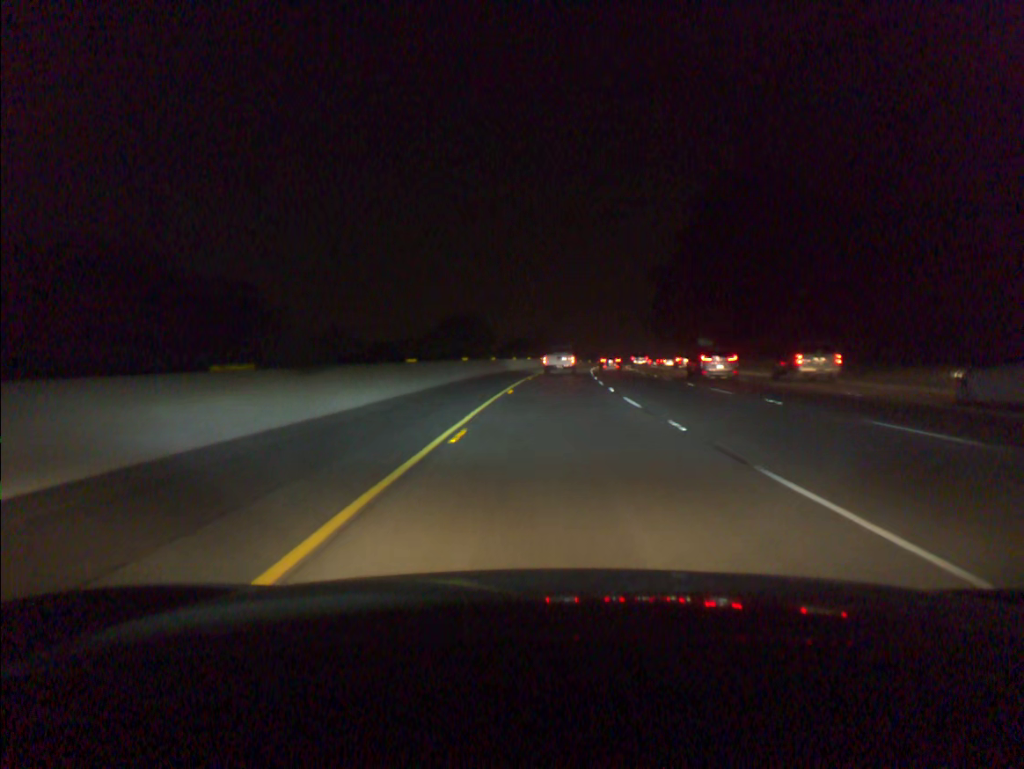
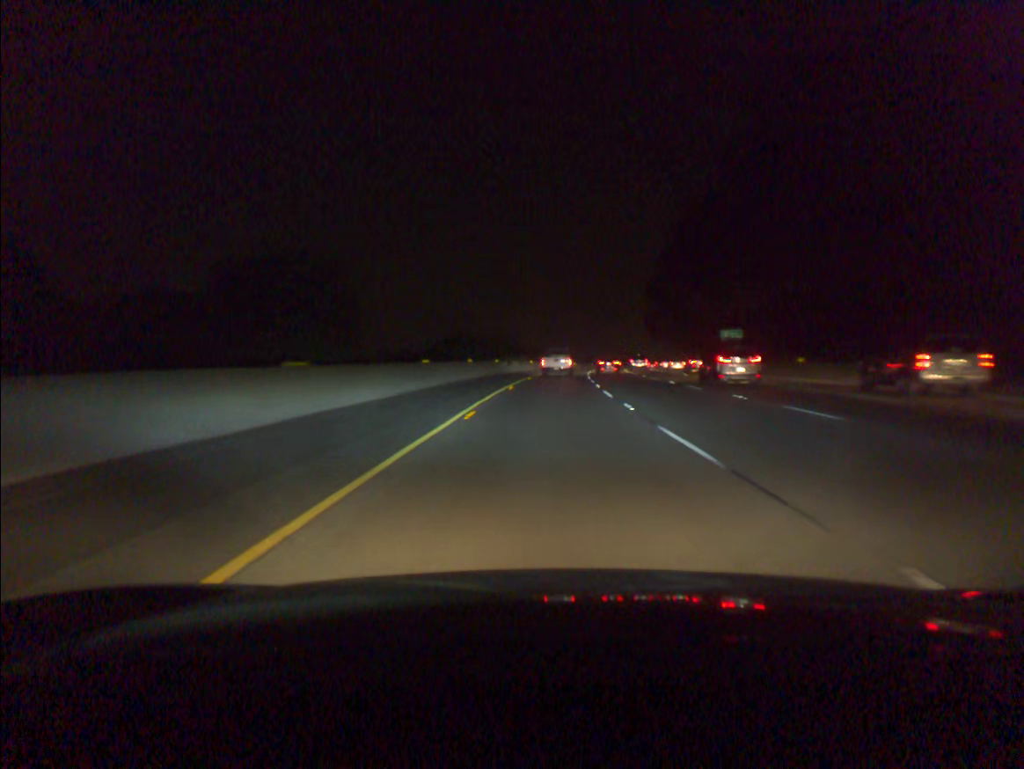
(+0.9, +39.3) m; +2°
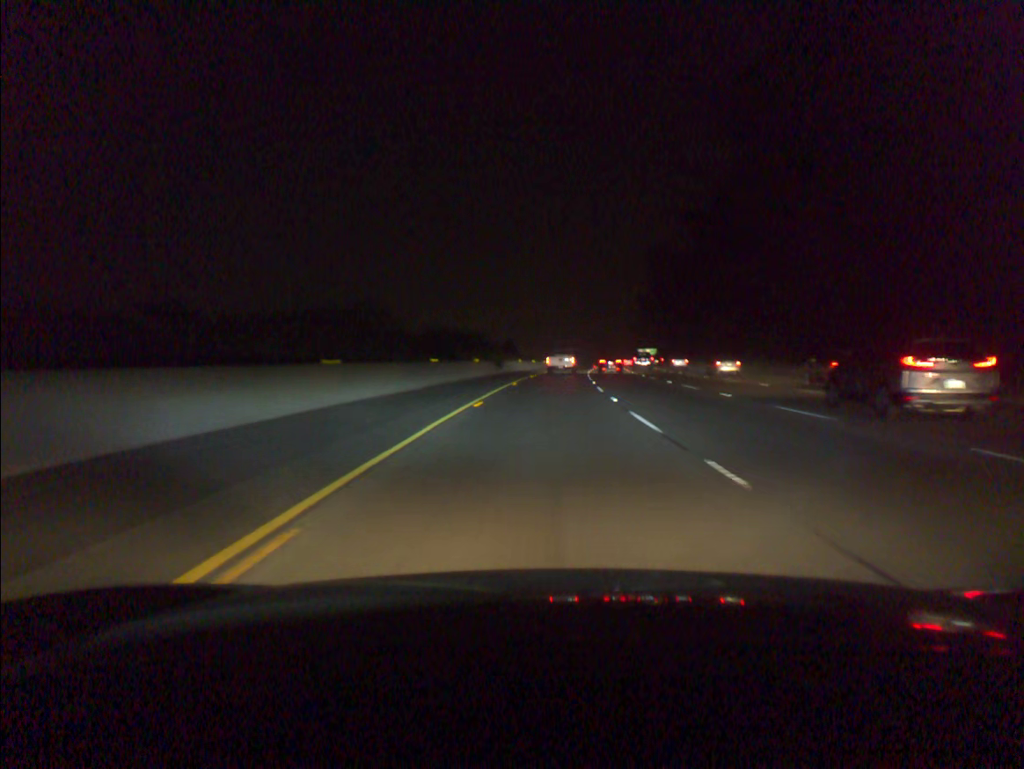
(+5.0, +98.6) m; +6°
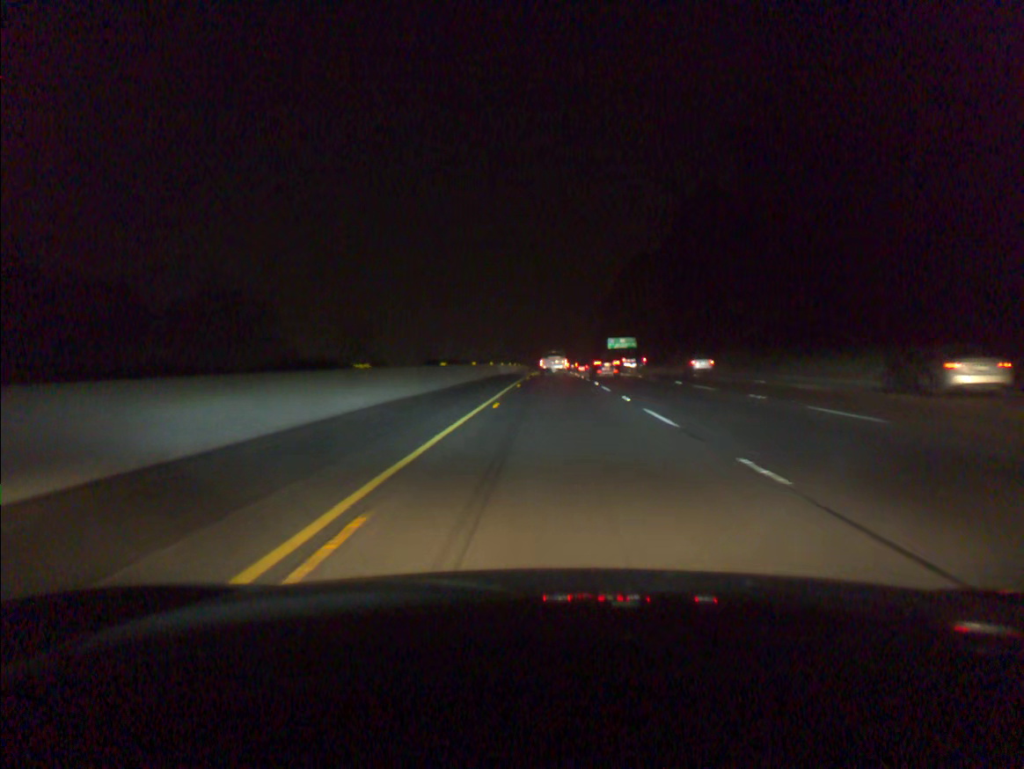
(+4.9, +101.2) m; +4°
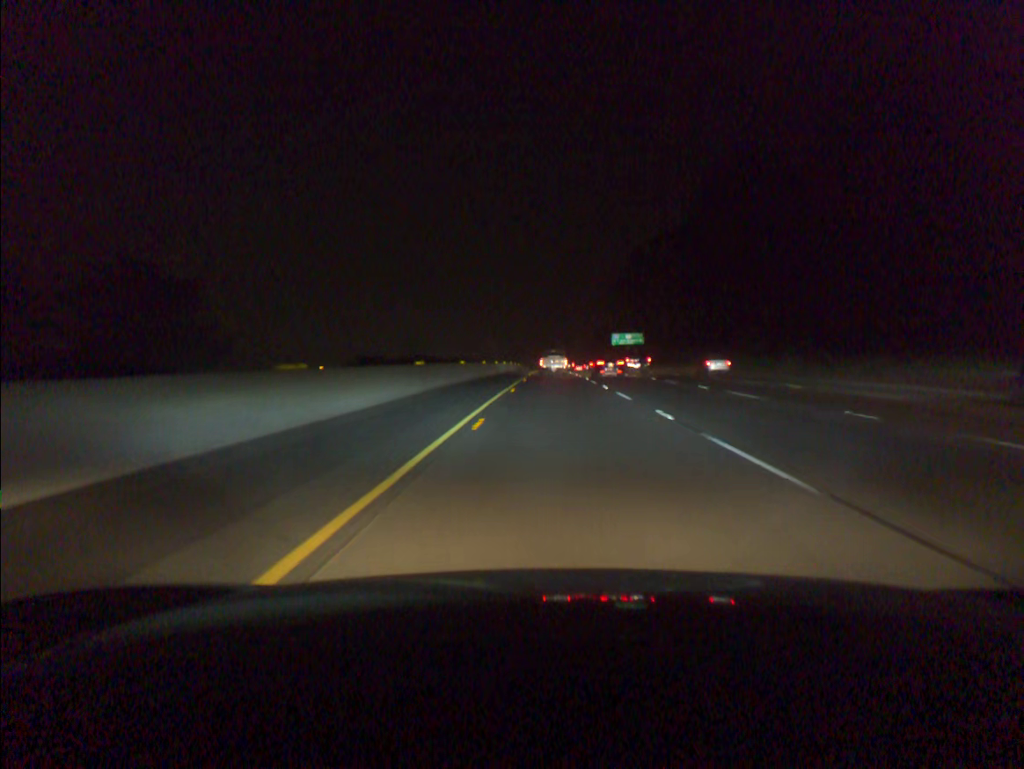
(+0.1, +20.8) m; 0°
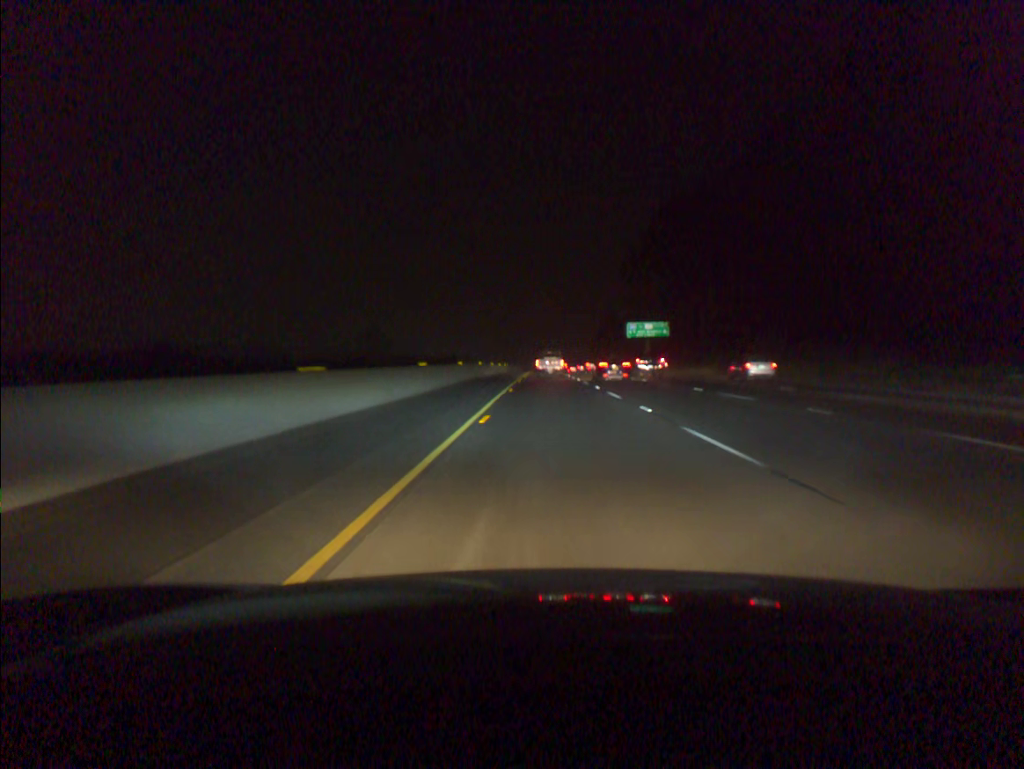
(+0.2, +42.1) m; +1°
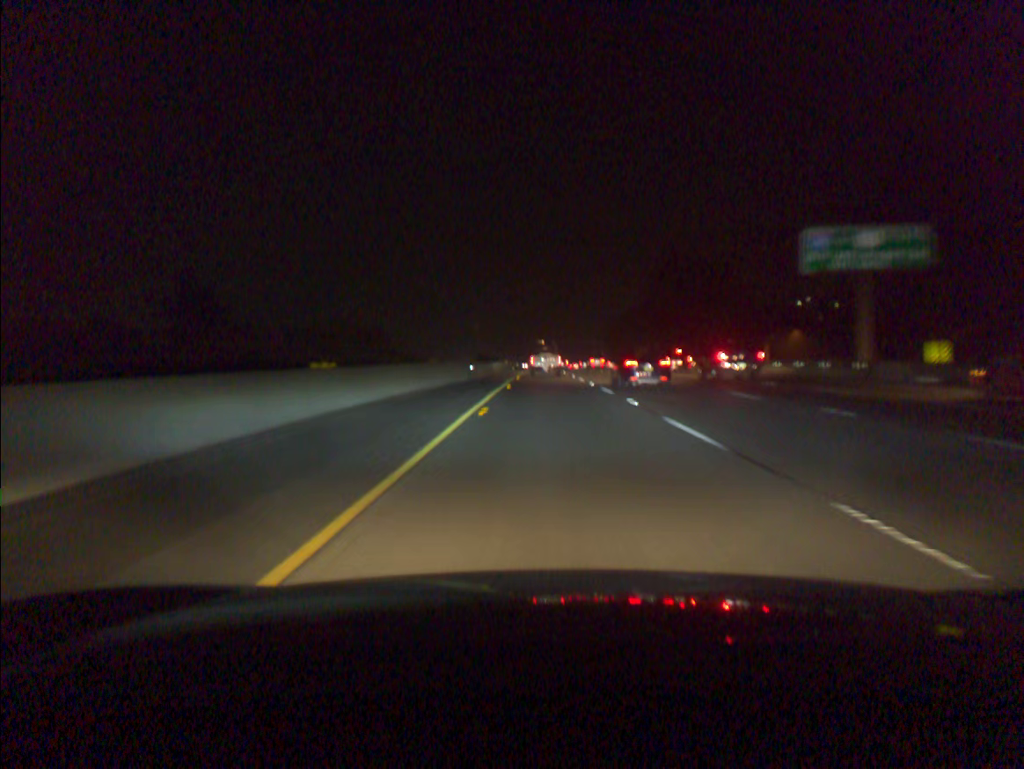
(0.0, +86.4) m; 0°
